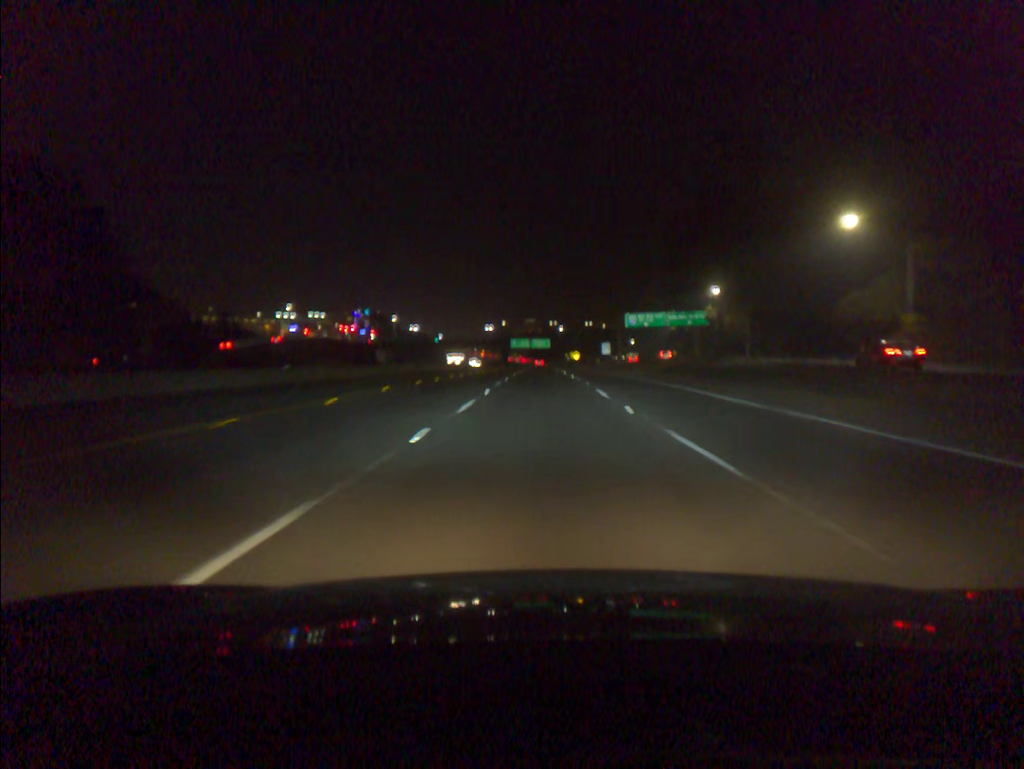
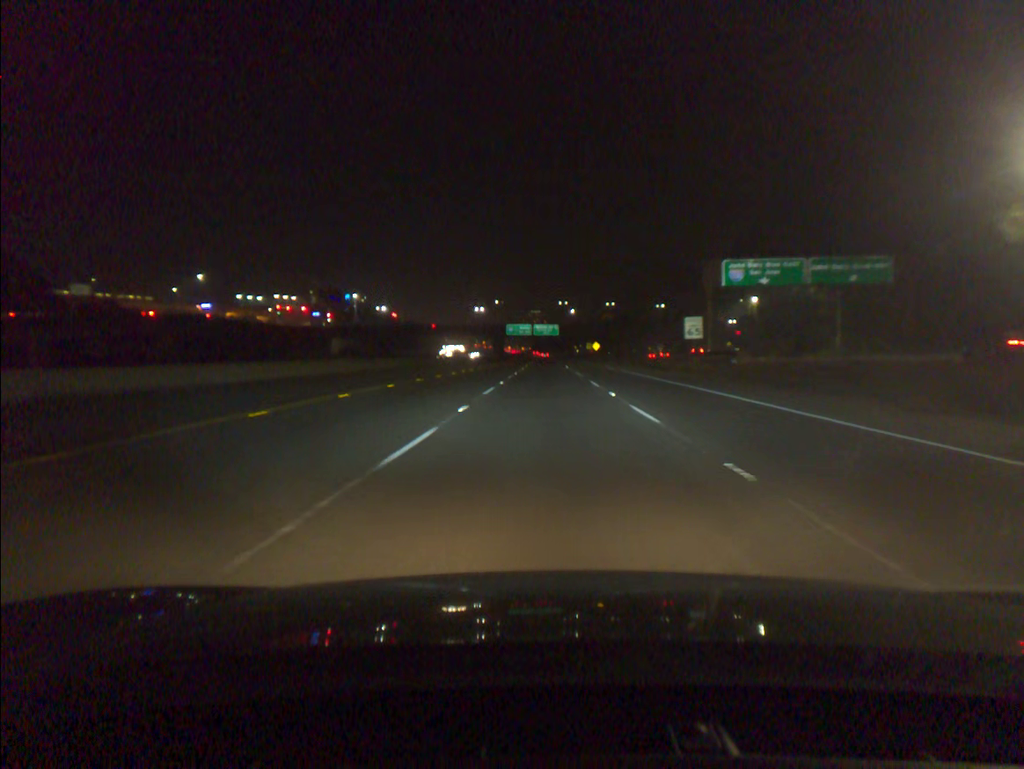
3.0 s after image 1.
(-0.3, +68.2) m; 0°
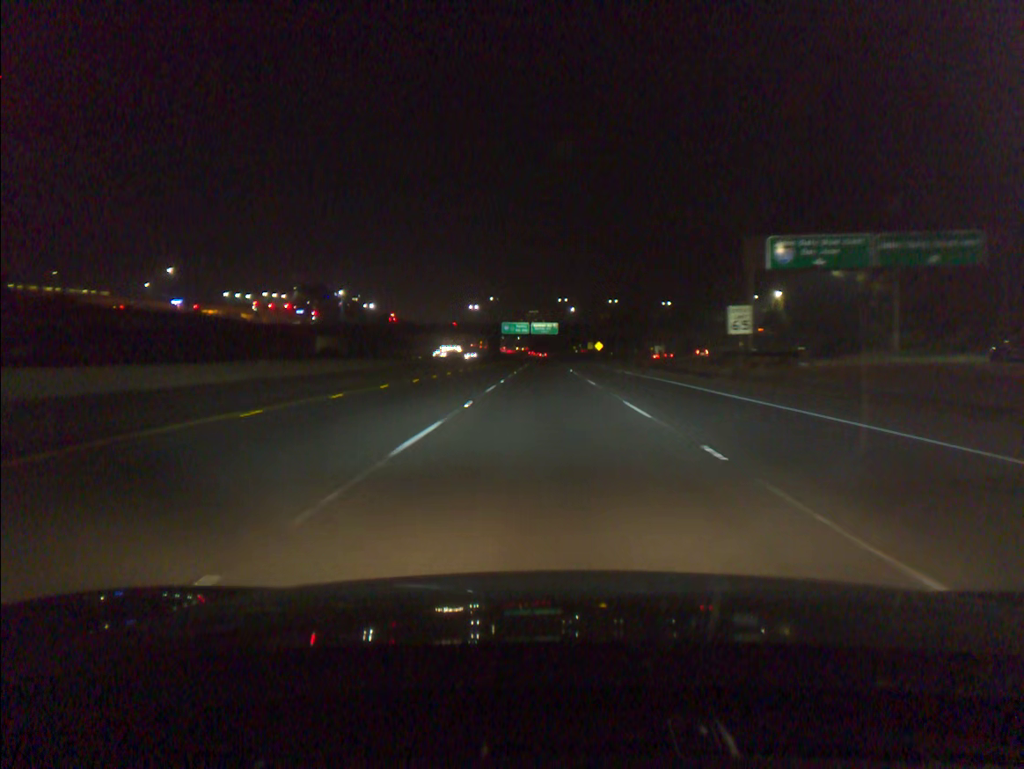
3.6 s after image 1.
(0.0, +13.6) m; 0°
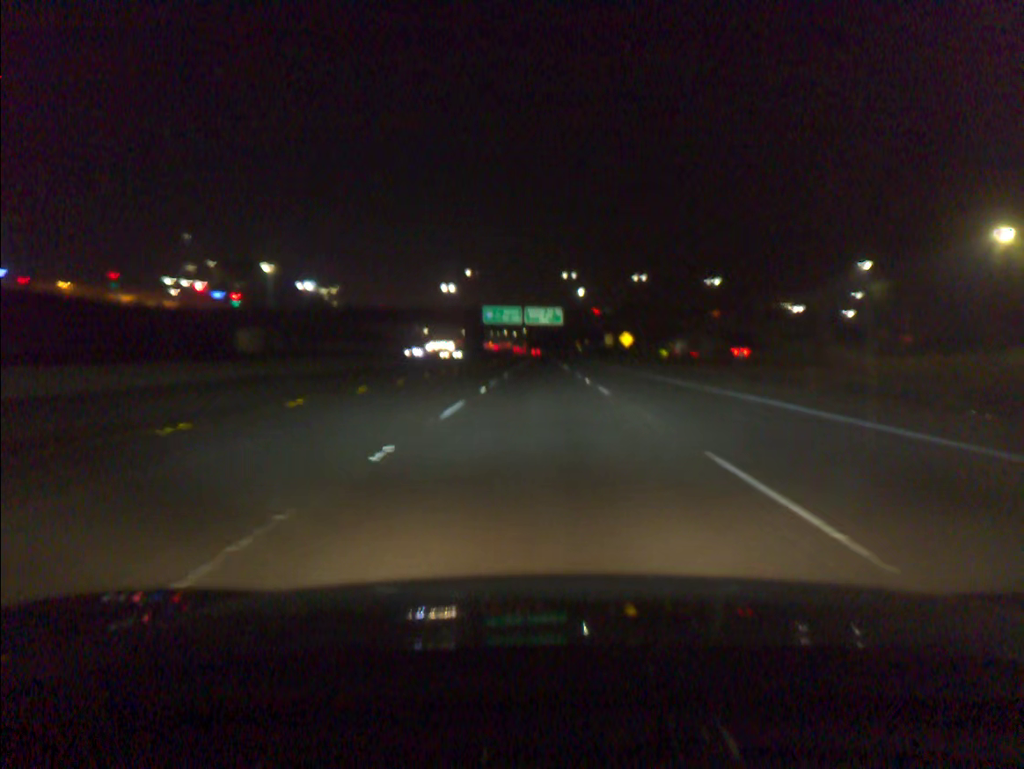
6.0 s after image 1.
(+0.1, +54.1) m; 0°
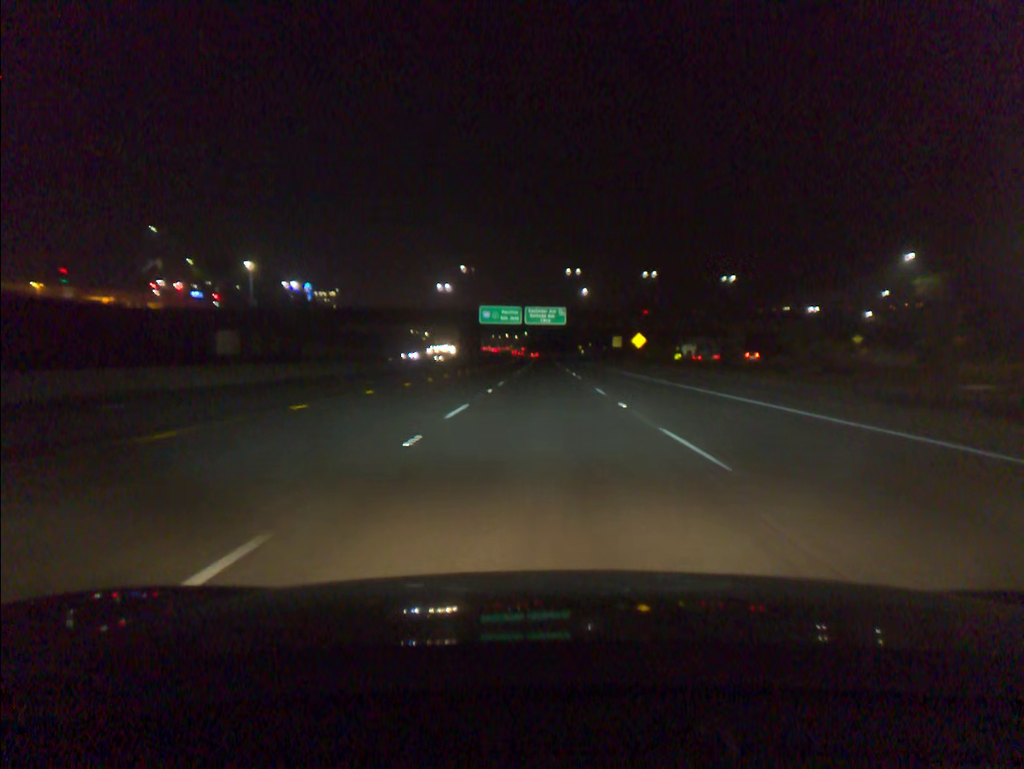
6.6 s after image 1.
(0.0, +13.5) m; 0°
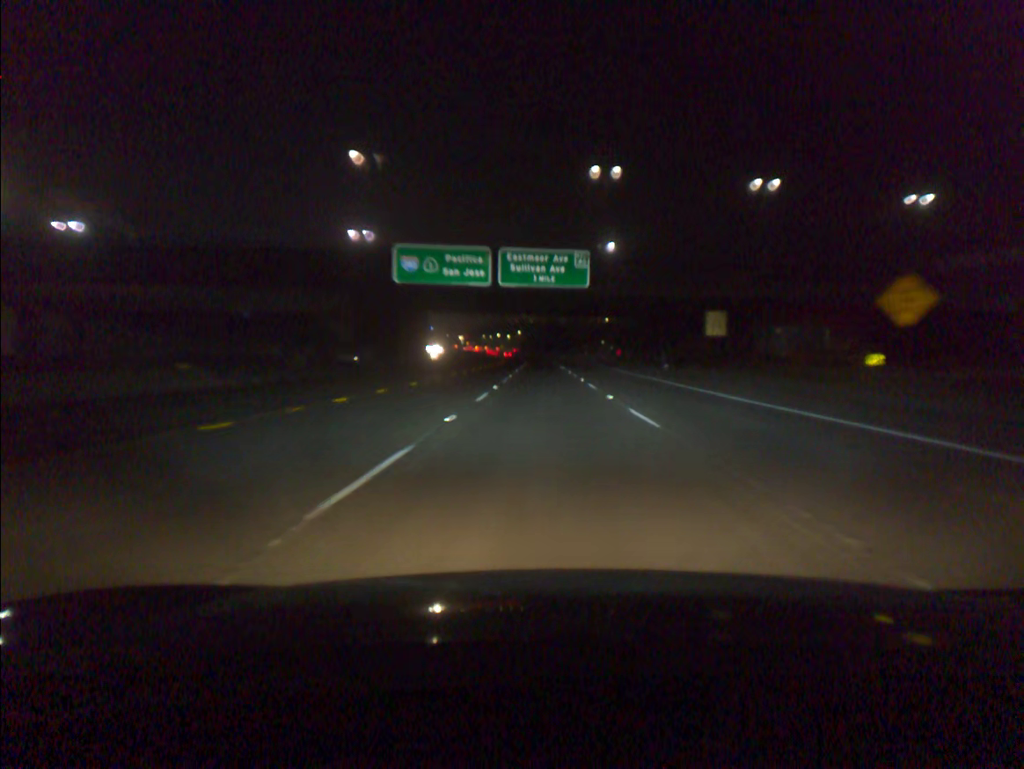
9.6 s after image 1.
(0.0, +69.4) m; 0°
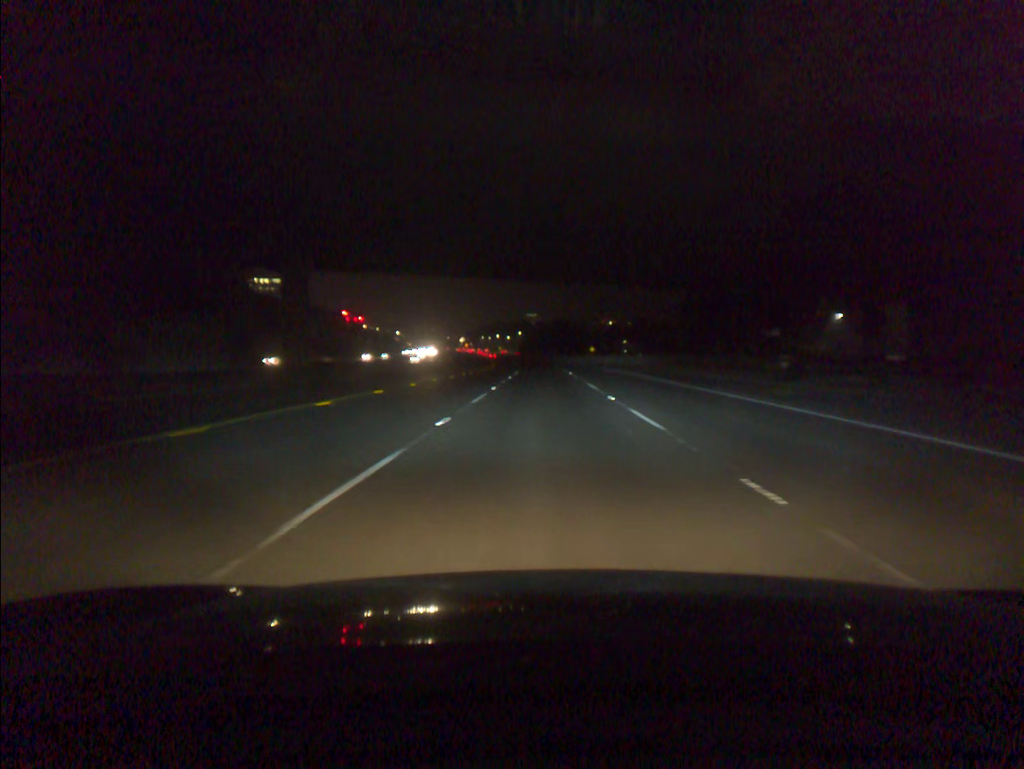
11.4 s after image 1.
(0.0, +44.2) m; 0°
